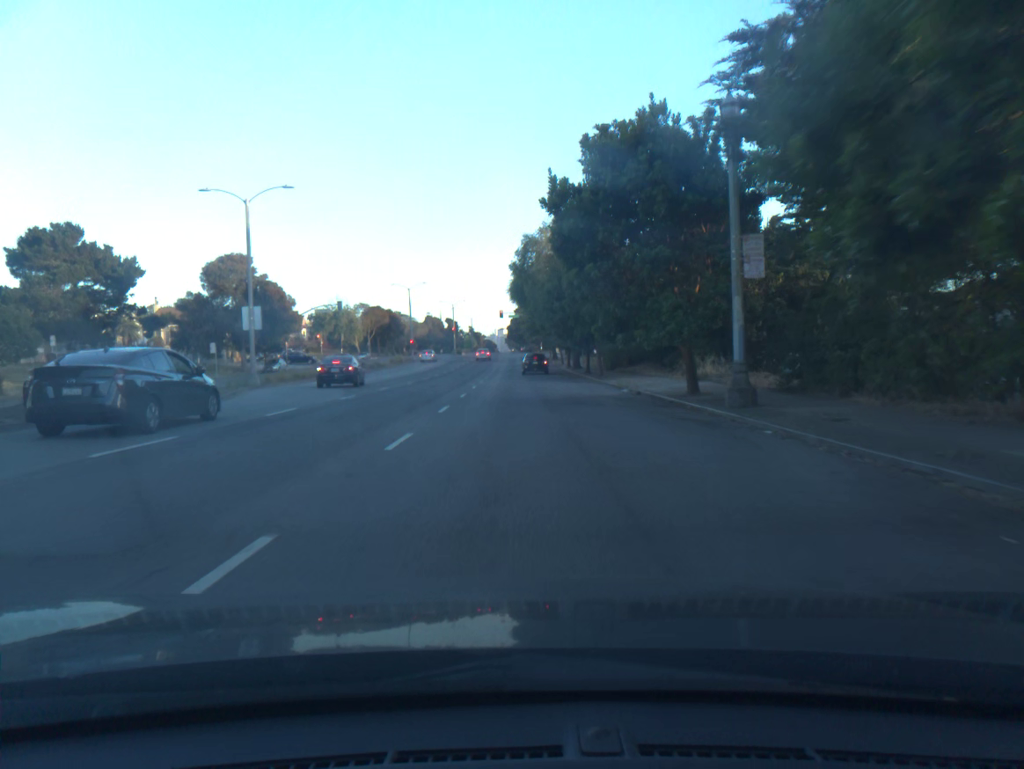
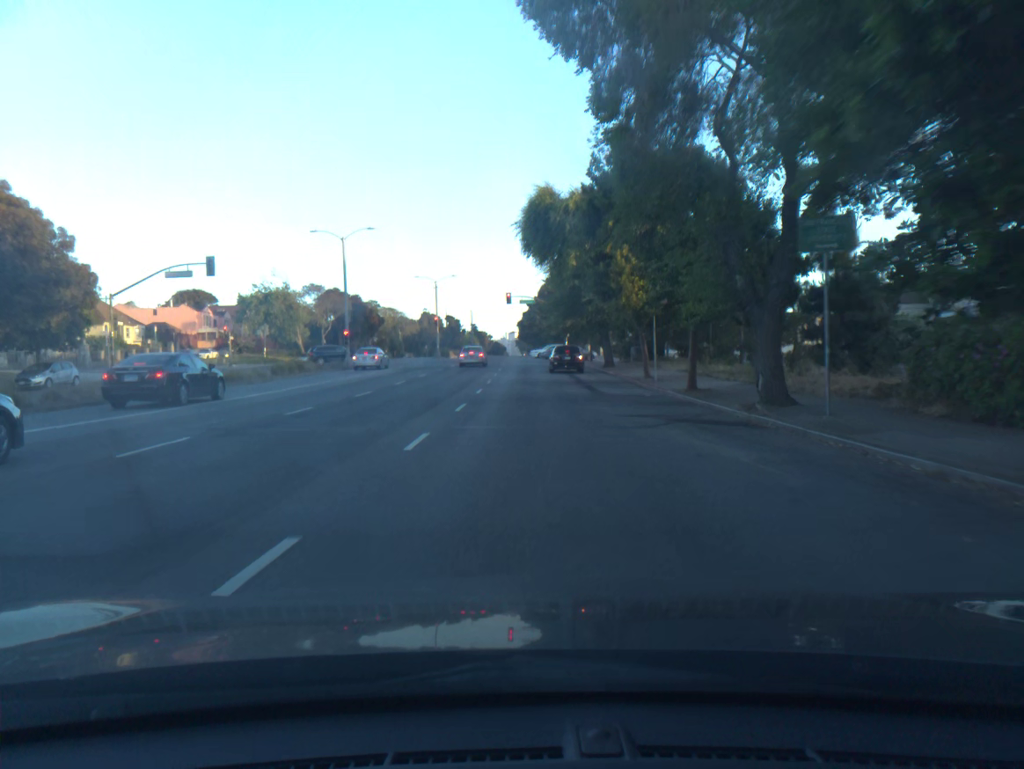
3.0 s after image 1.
(-0.5, +43.7) m; -1°
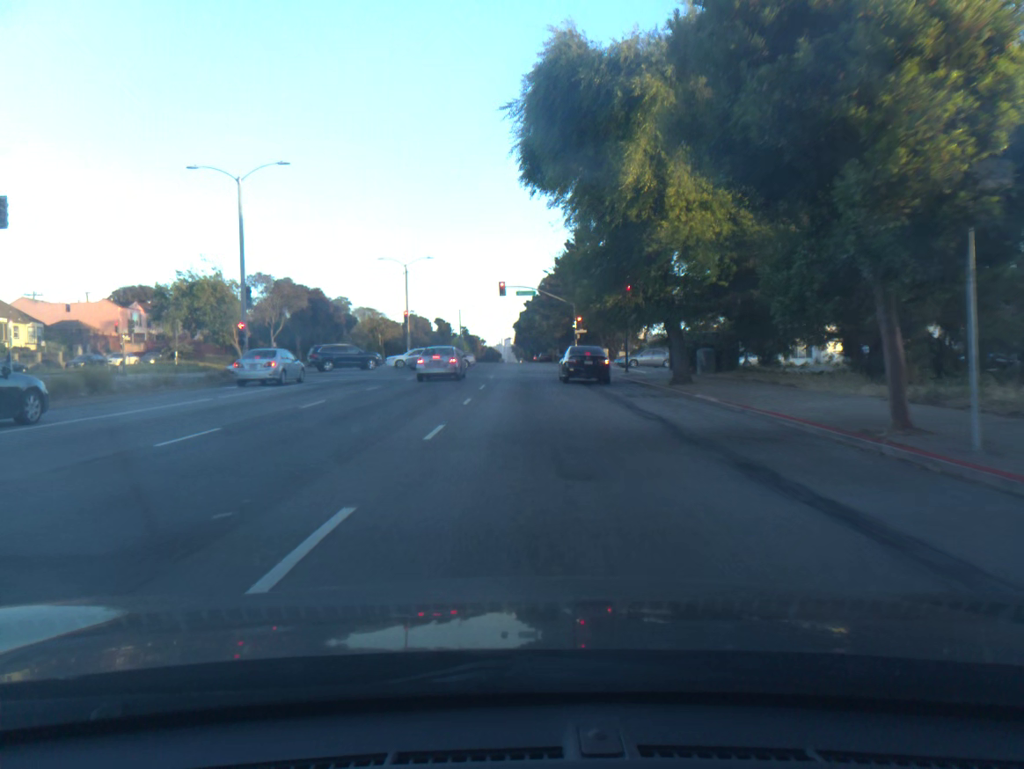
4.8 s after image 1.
(0.0, +20.9) m; 0°
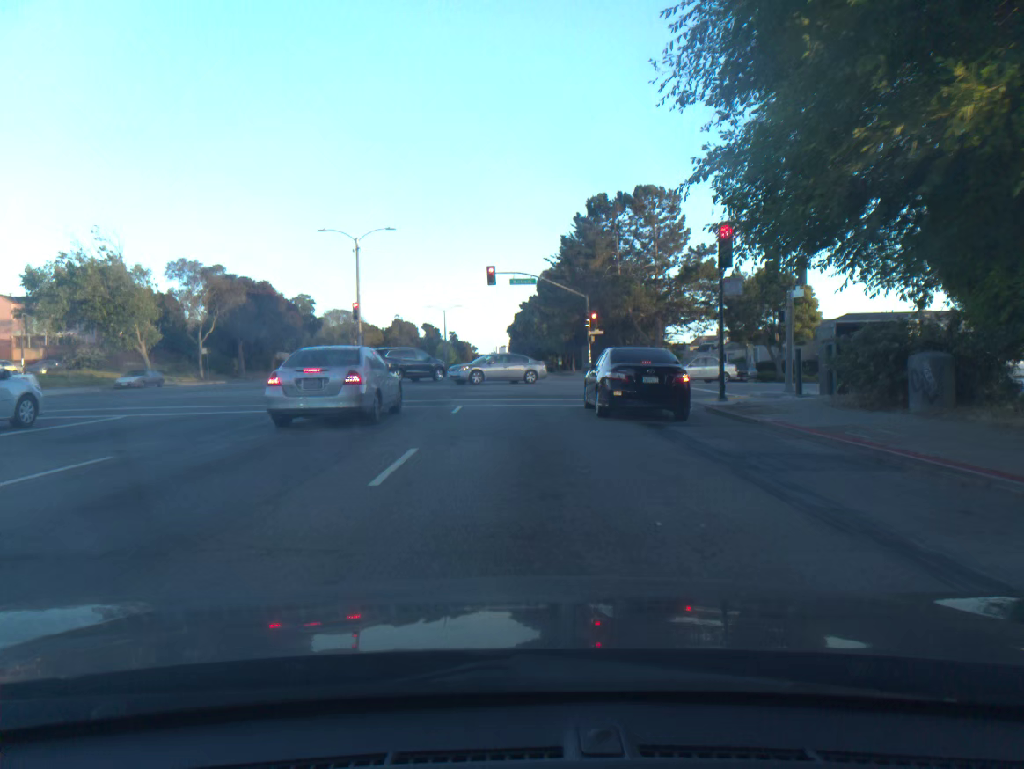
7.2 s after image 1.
(+0.1, +18.7) m; 0°
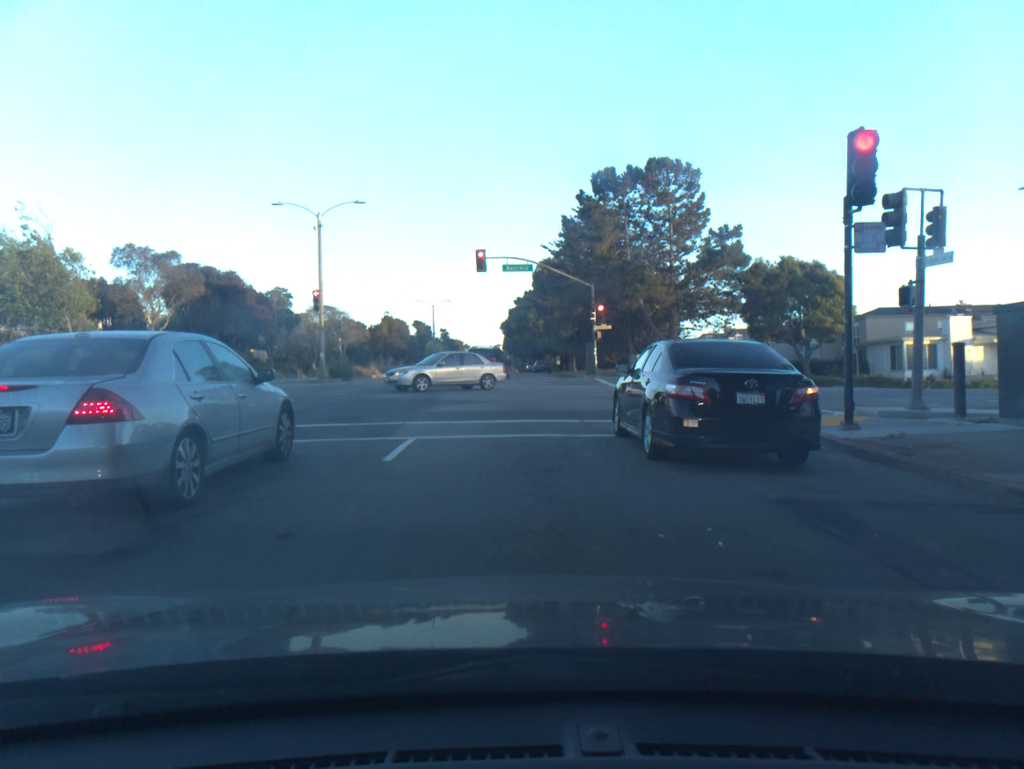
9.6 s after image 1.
(0.0, +8.1) m; 0°
